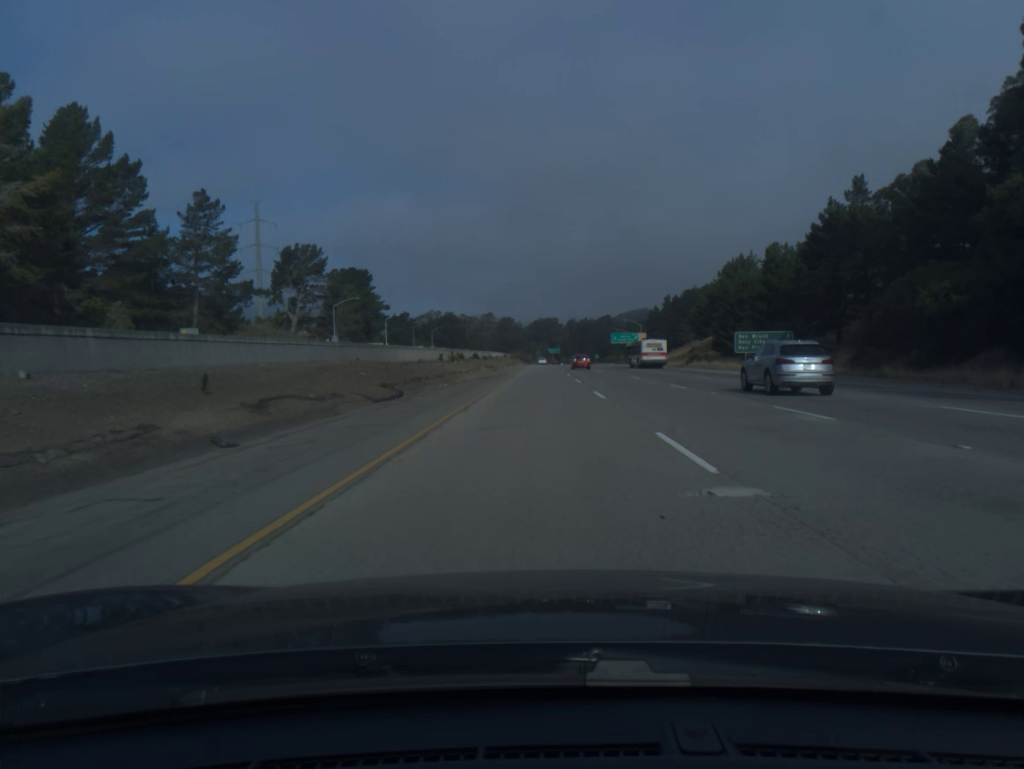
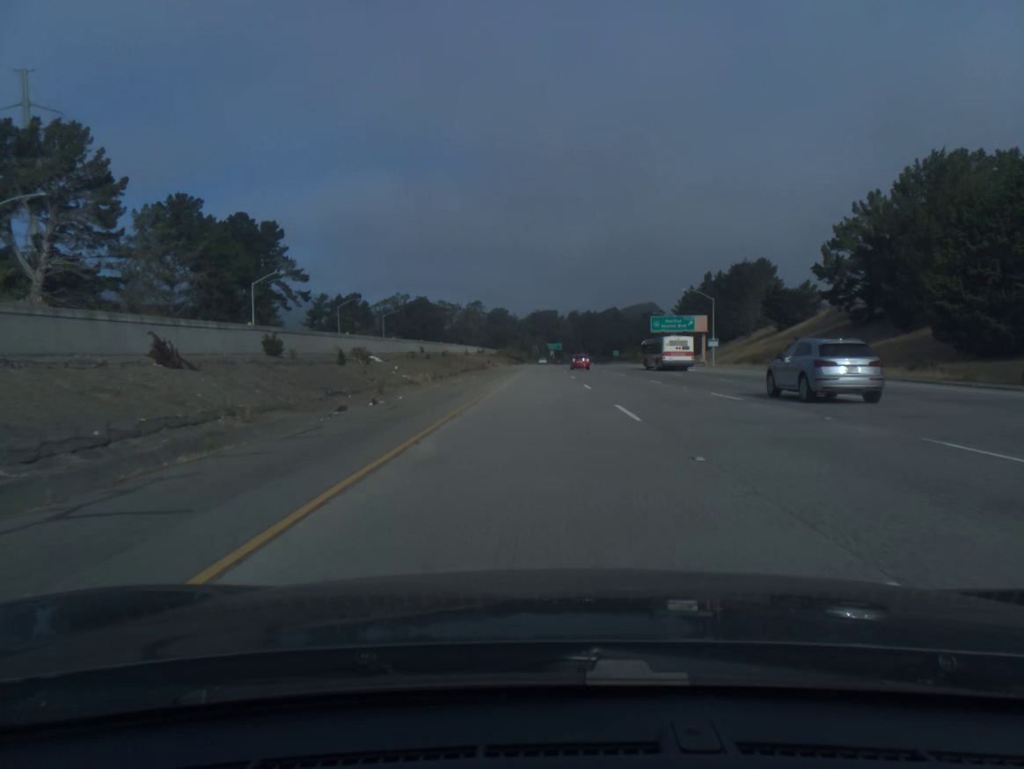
(0.0, +80.9) m; 0°
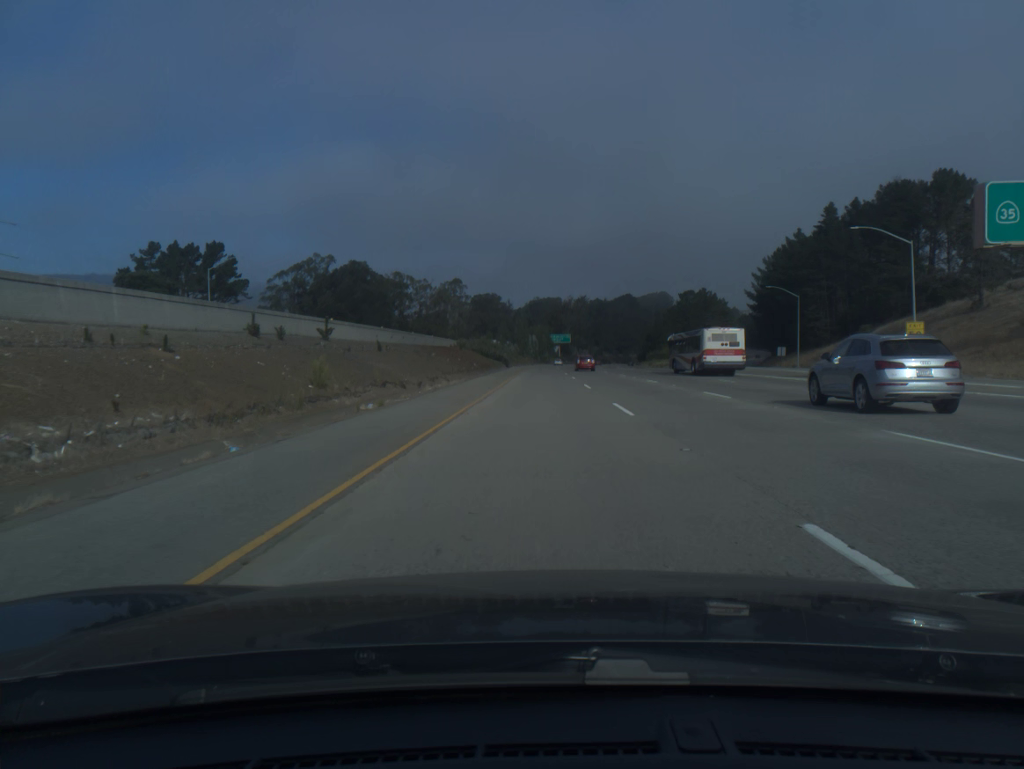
(0.0, +100.8) m; 0°
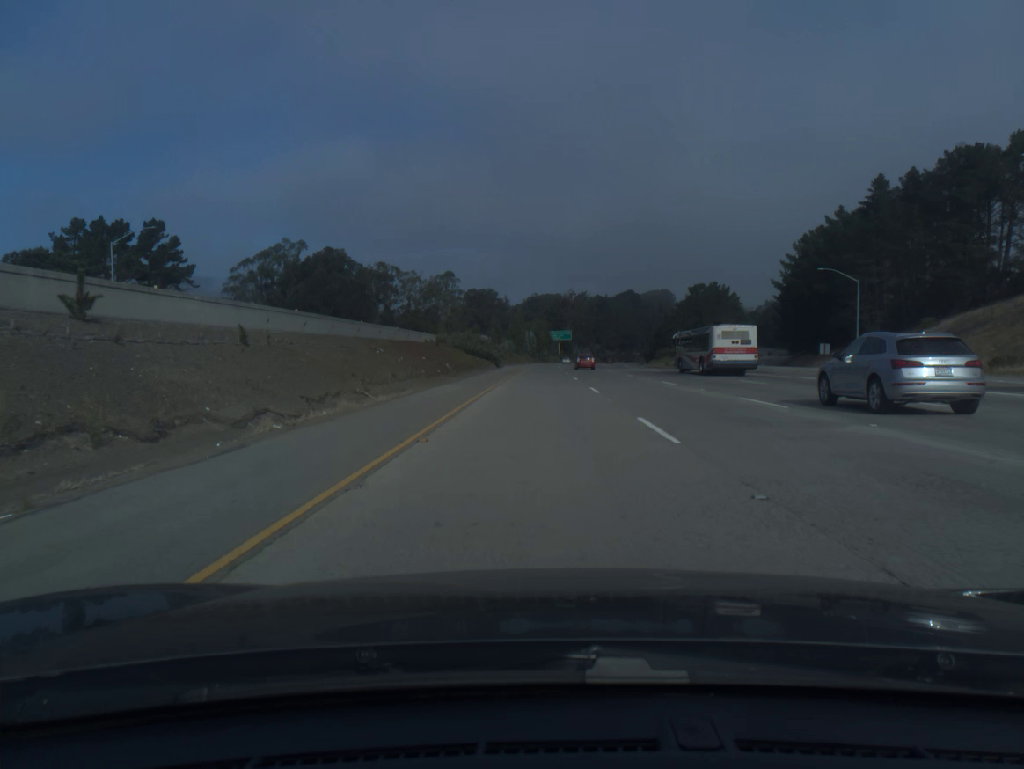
(0.0, +20.1) m; 0°
